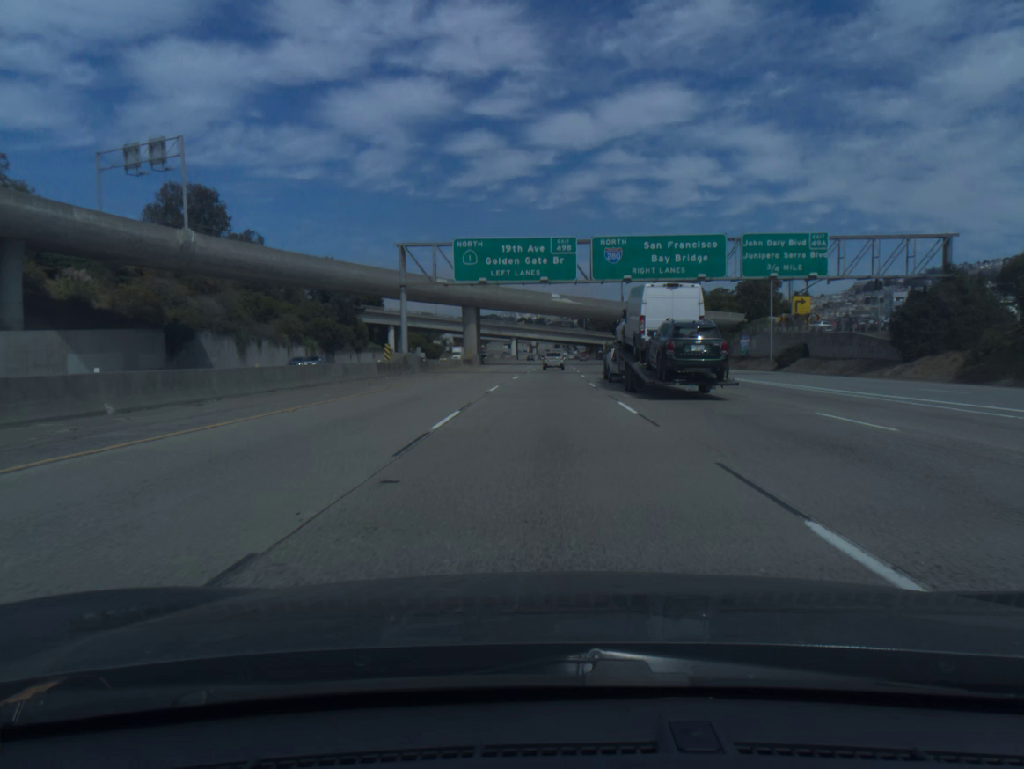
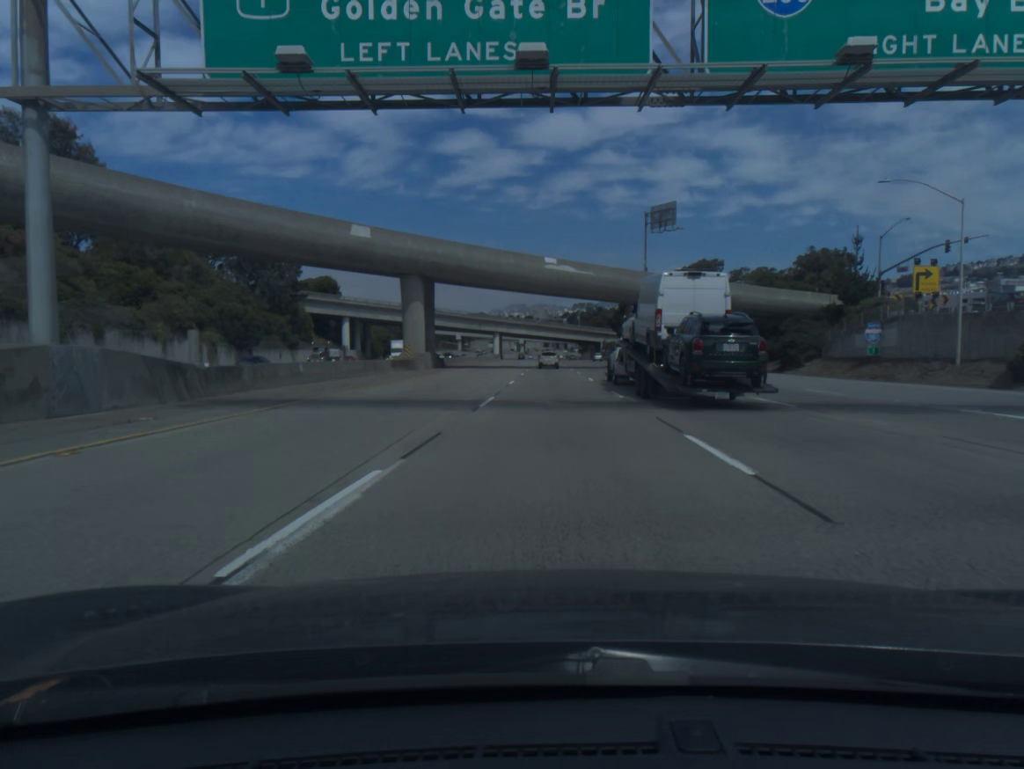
(+0.2, +36.7) m; +1°
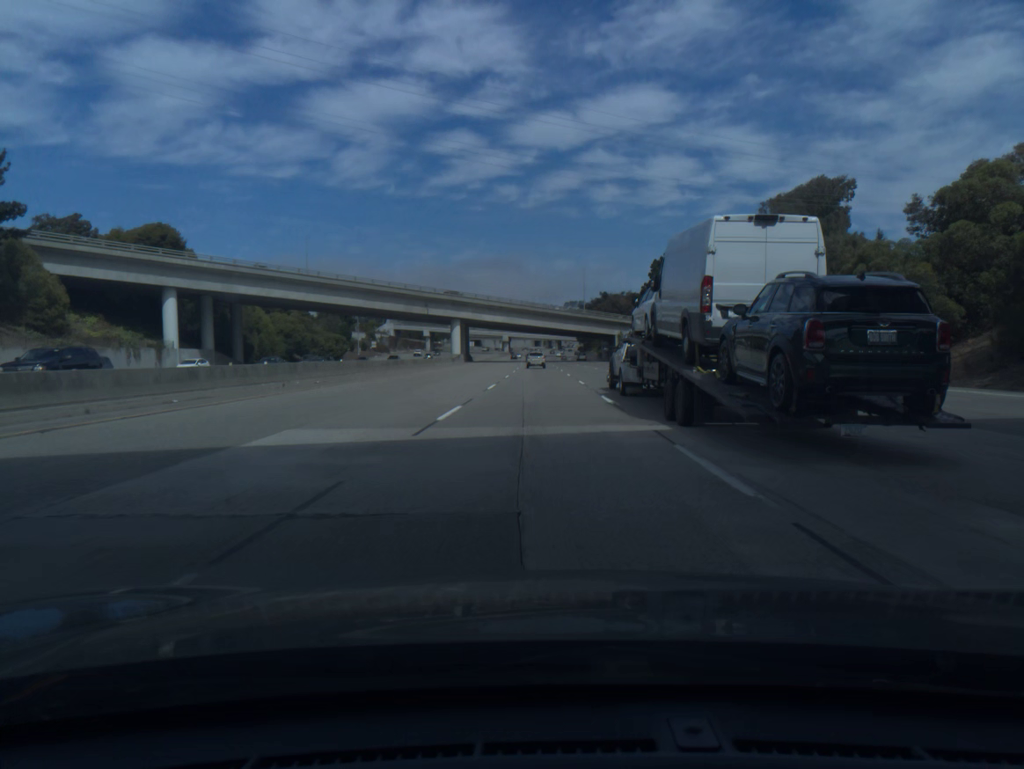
(+1.1, +74.8) m; +1°
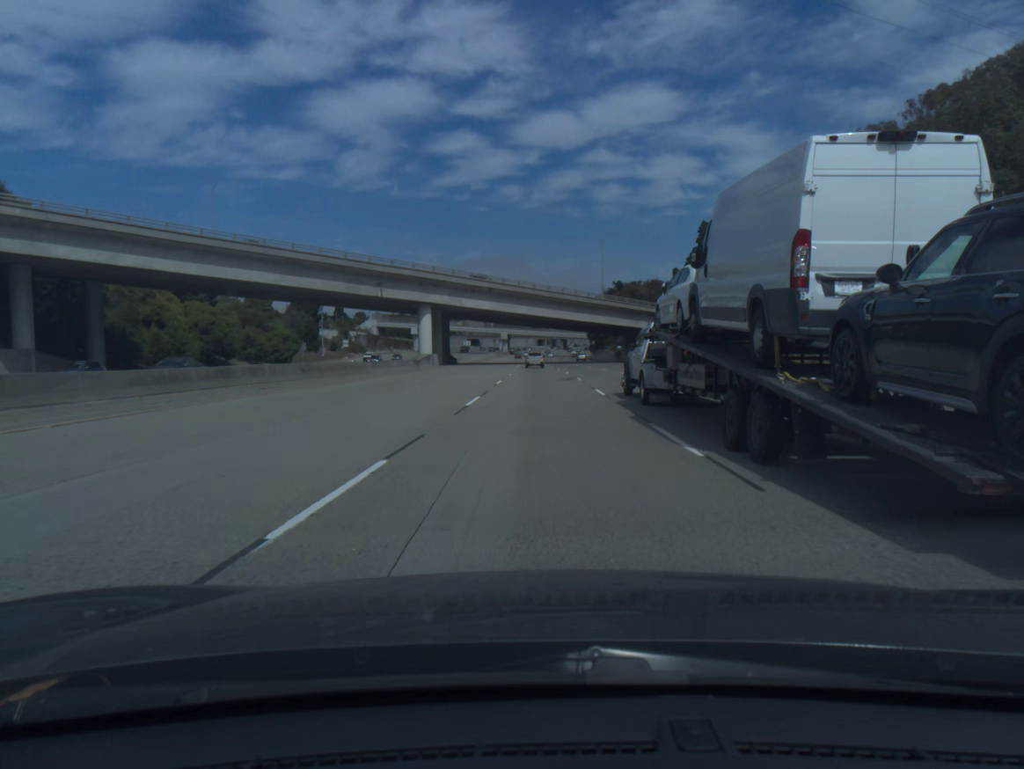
(-0.1, +37.8) m; 0°
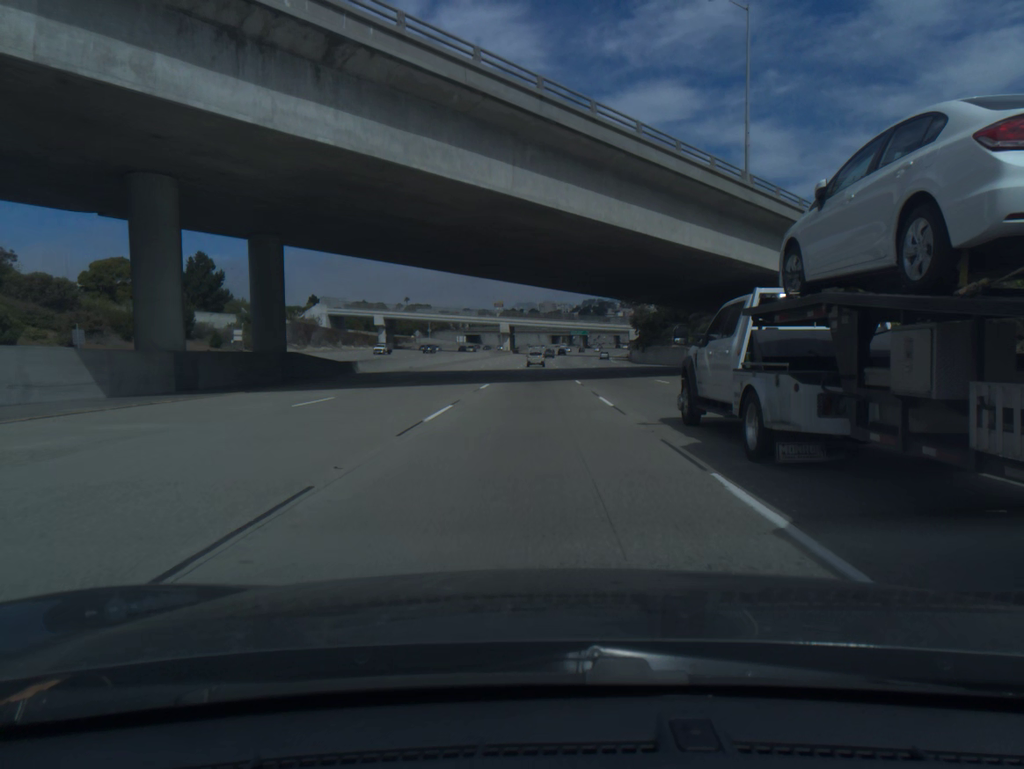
(-0.4, +76.5) m; -1°
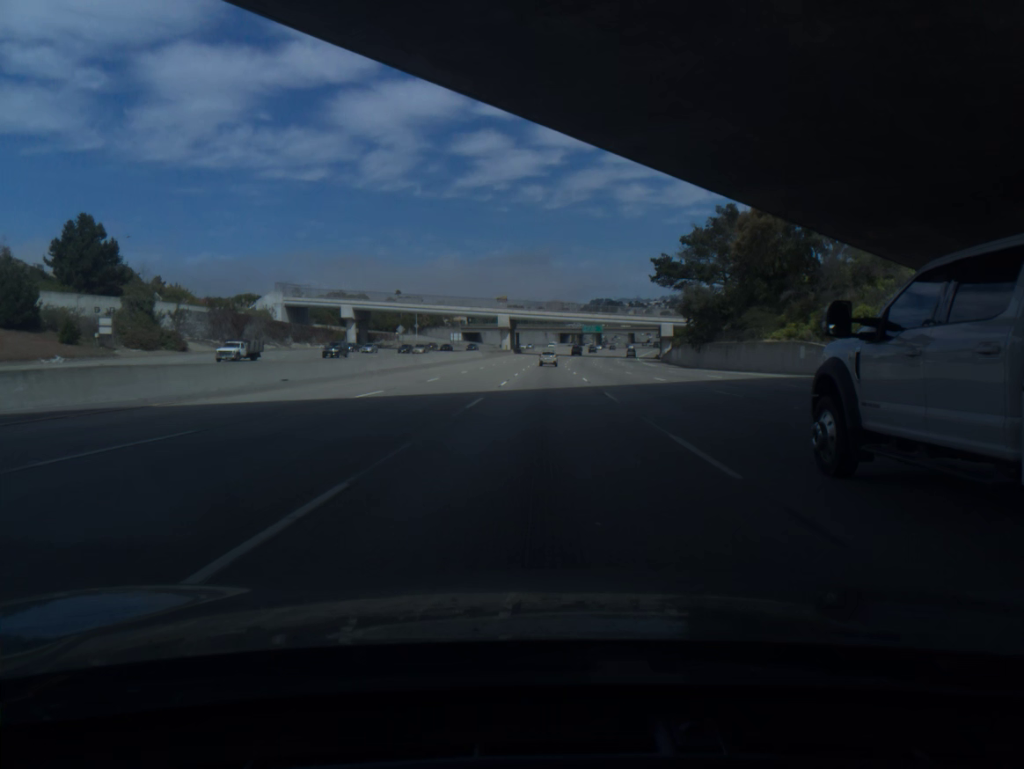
(-0.3, +38.6) m; -1°
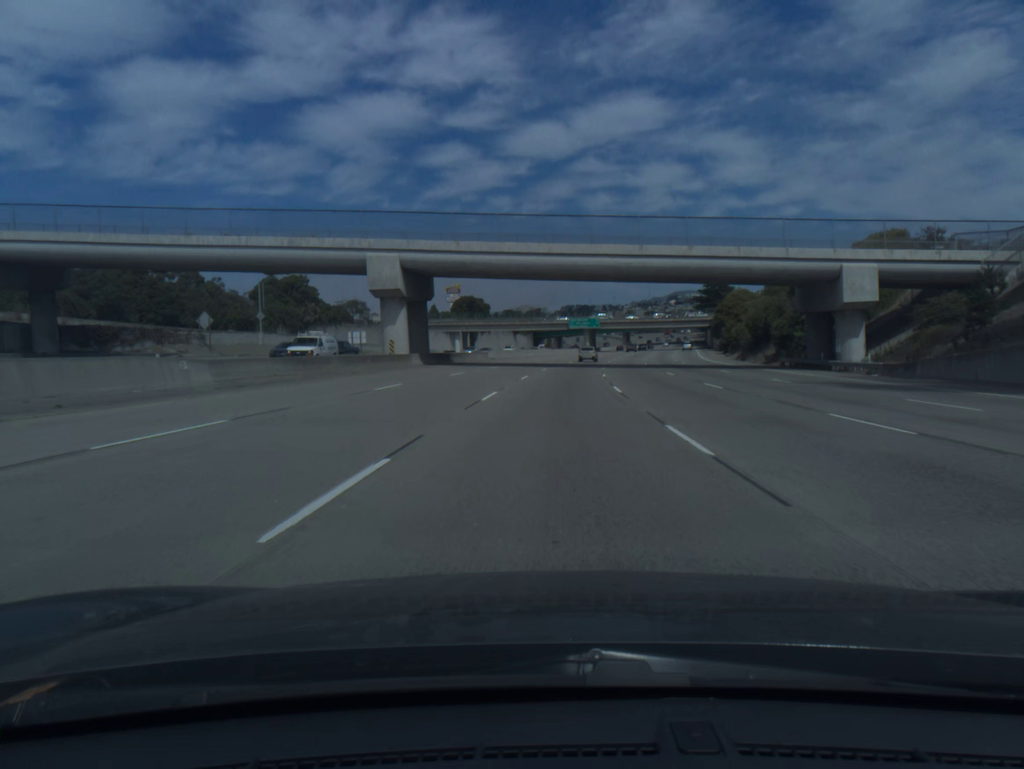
(+1.3, +97.5) m; +2°
